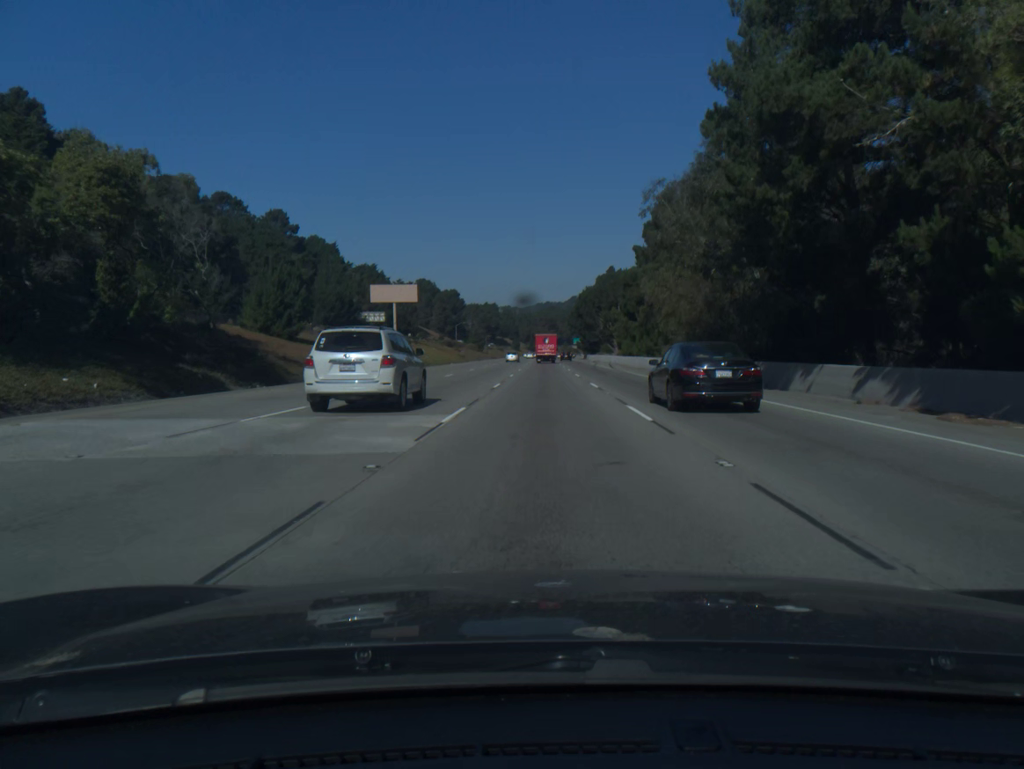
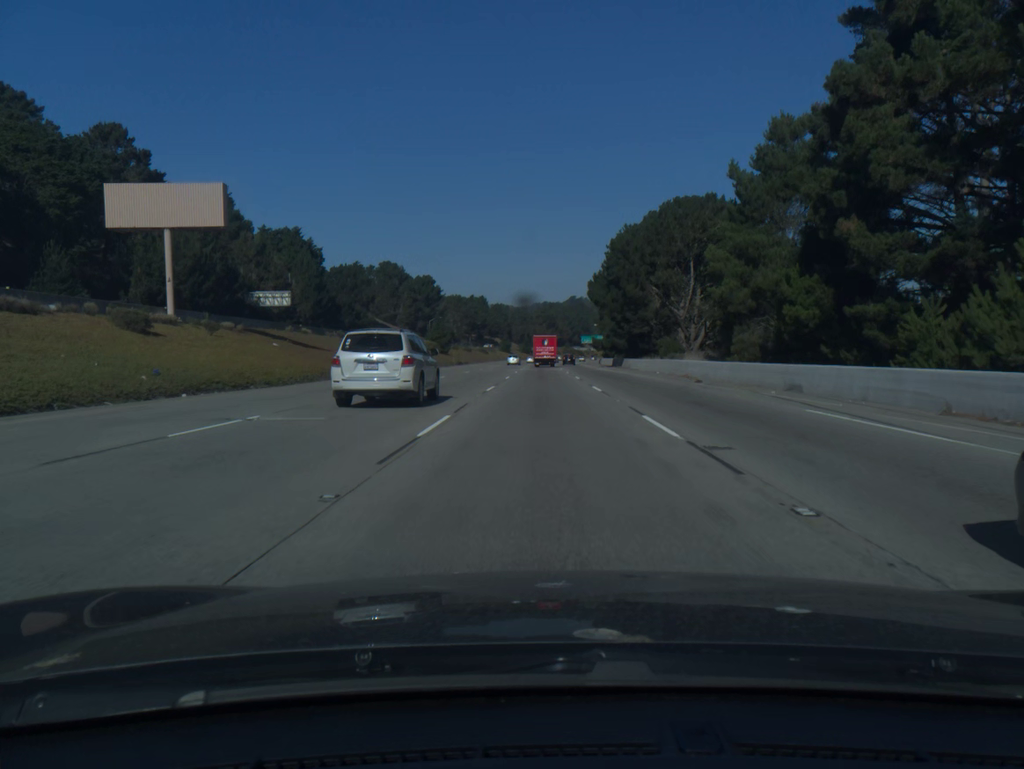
(+0.1, +75.6) m; 0°
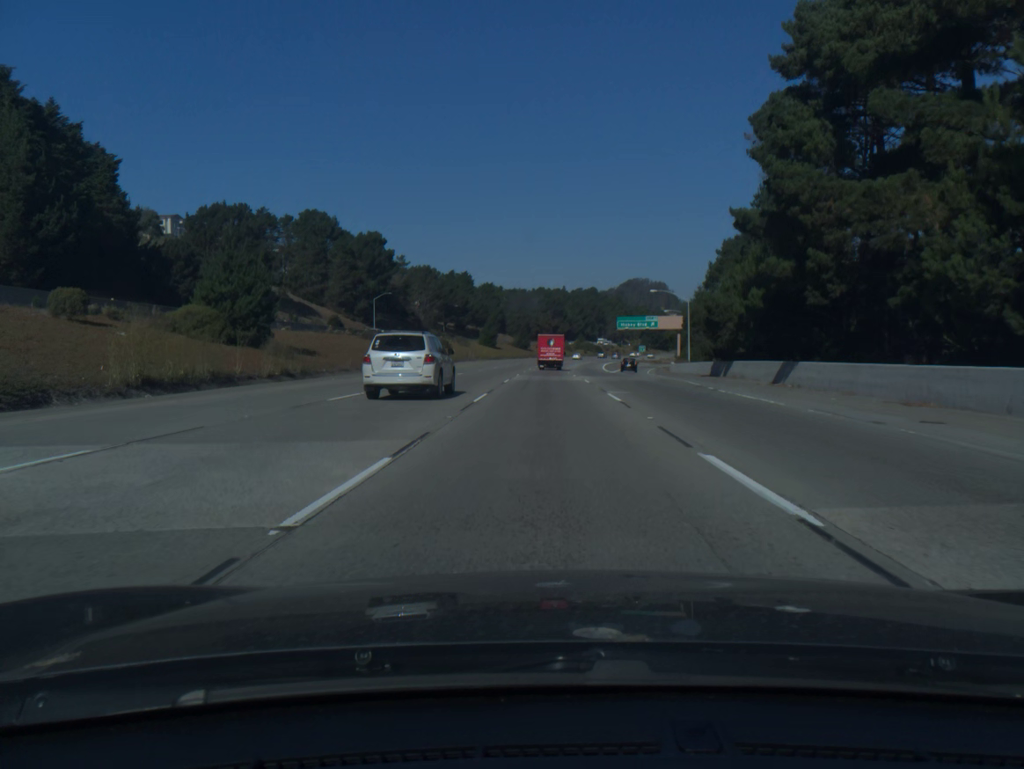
(0.0, +93.6) m; 0°
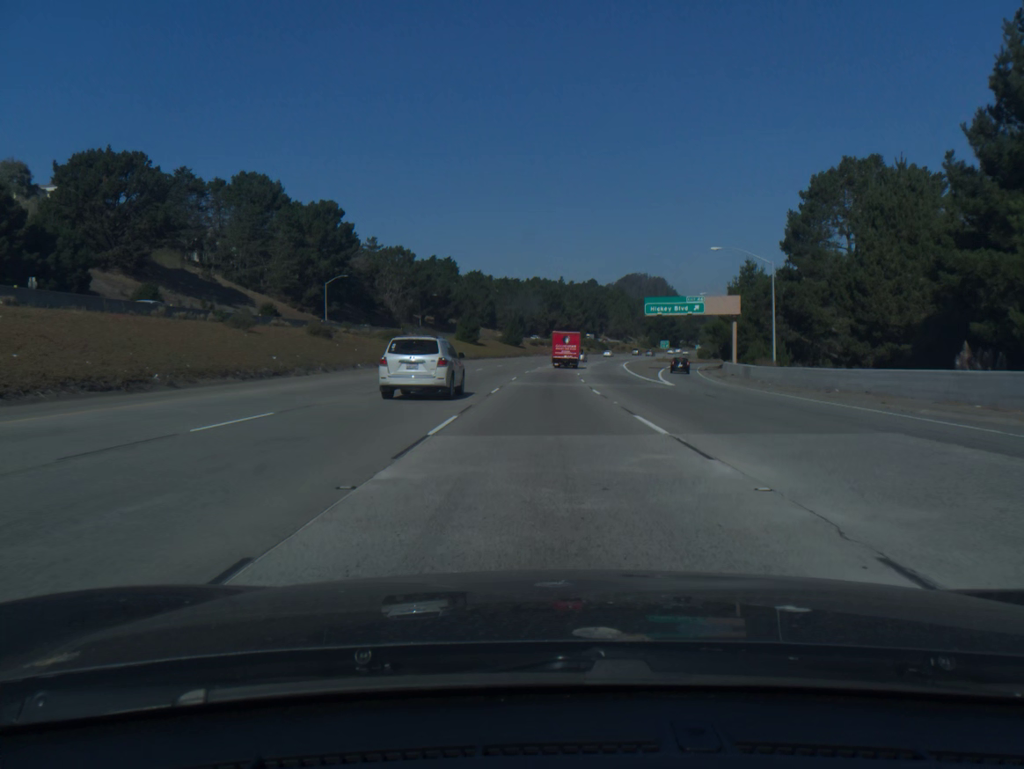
(+0.1, +37.0) m; 0°
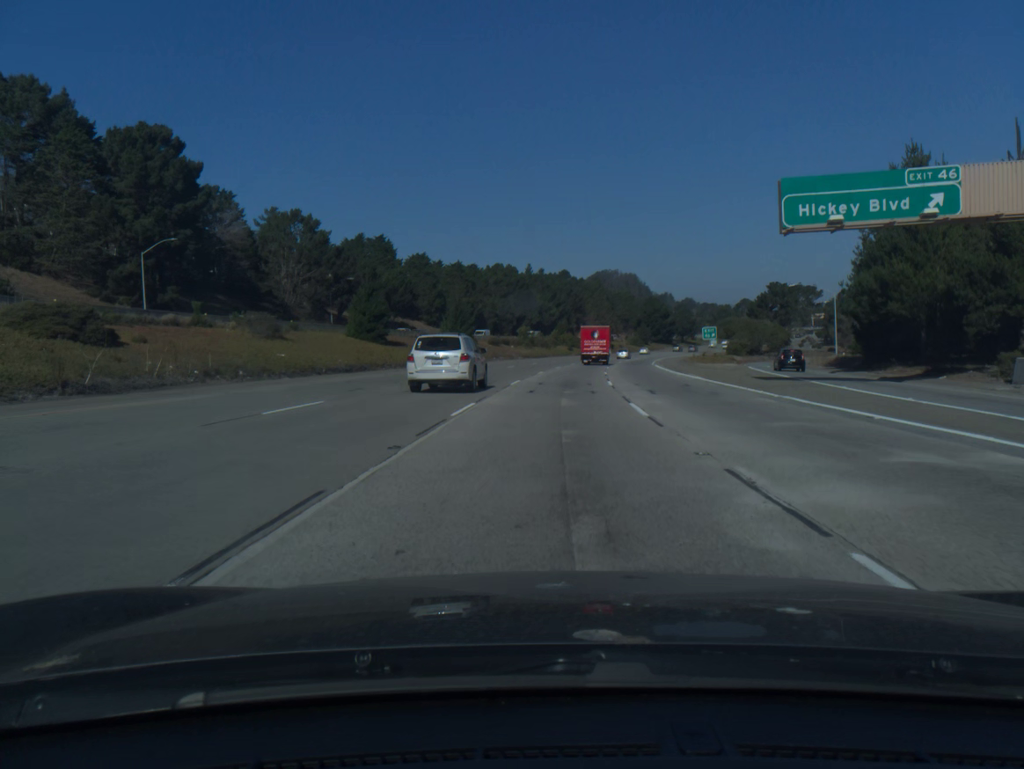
(+0.7, +55.4) m; +2°
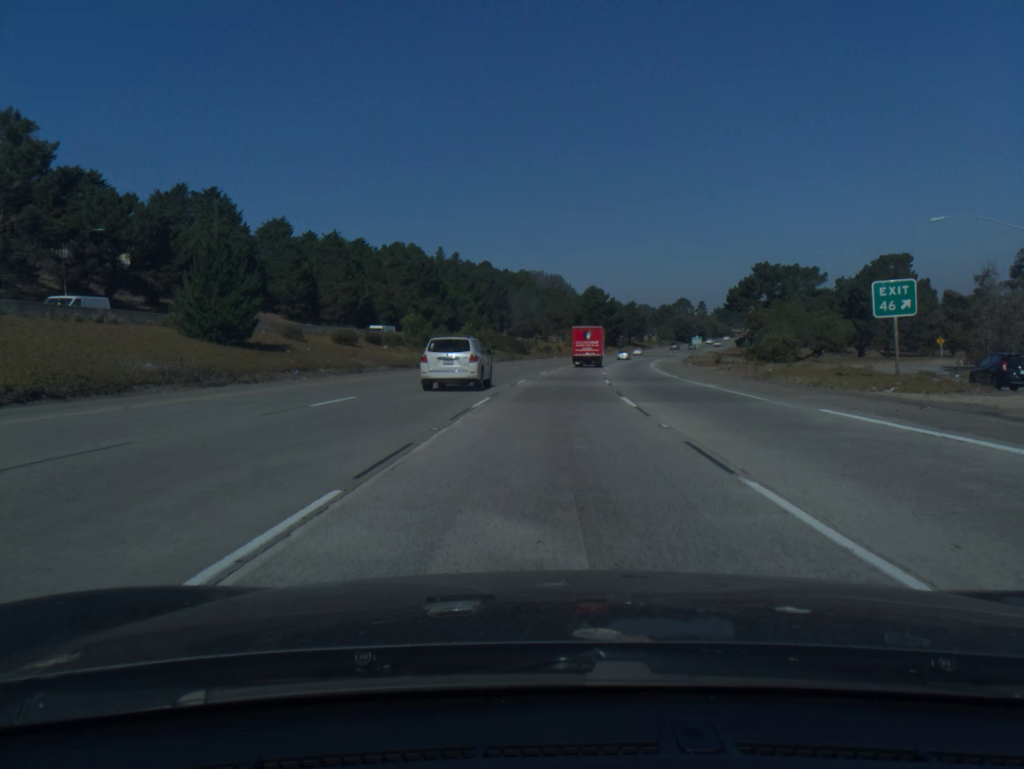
(+2.4, +55.1) m; +5°
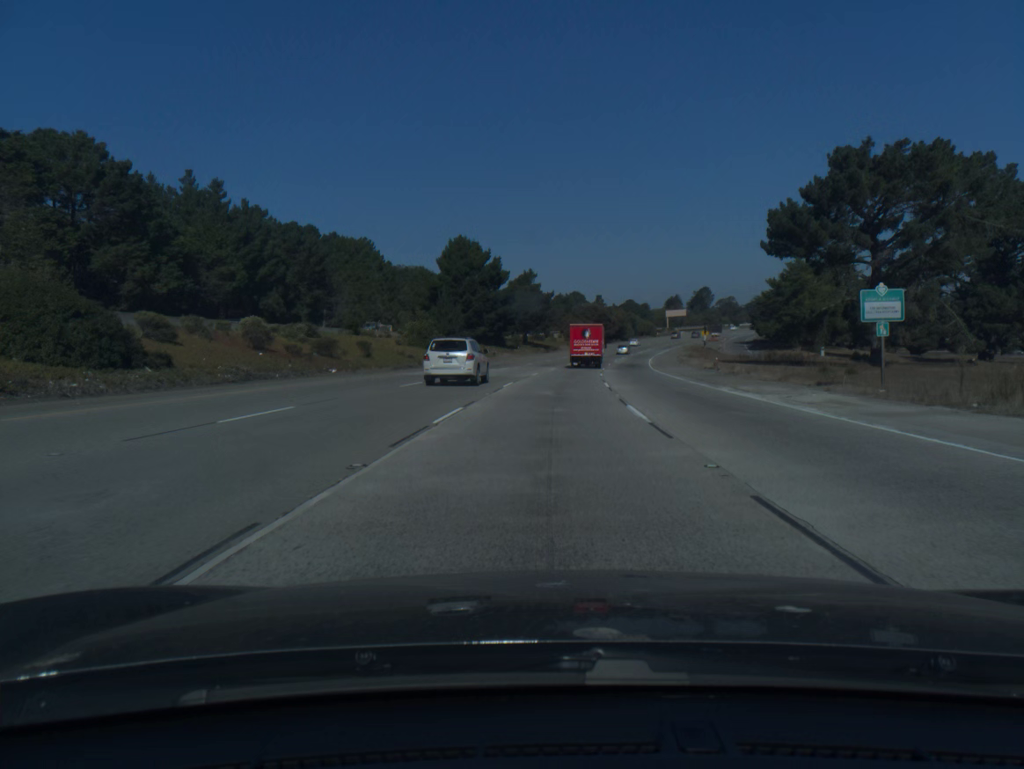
(+7.2, +90.9) m; +9°
